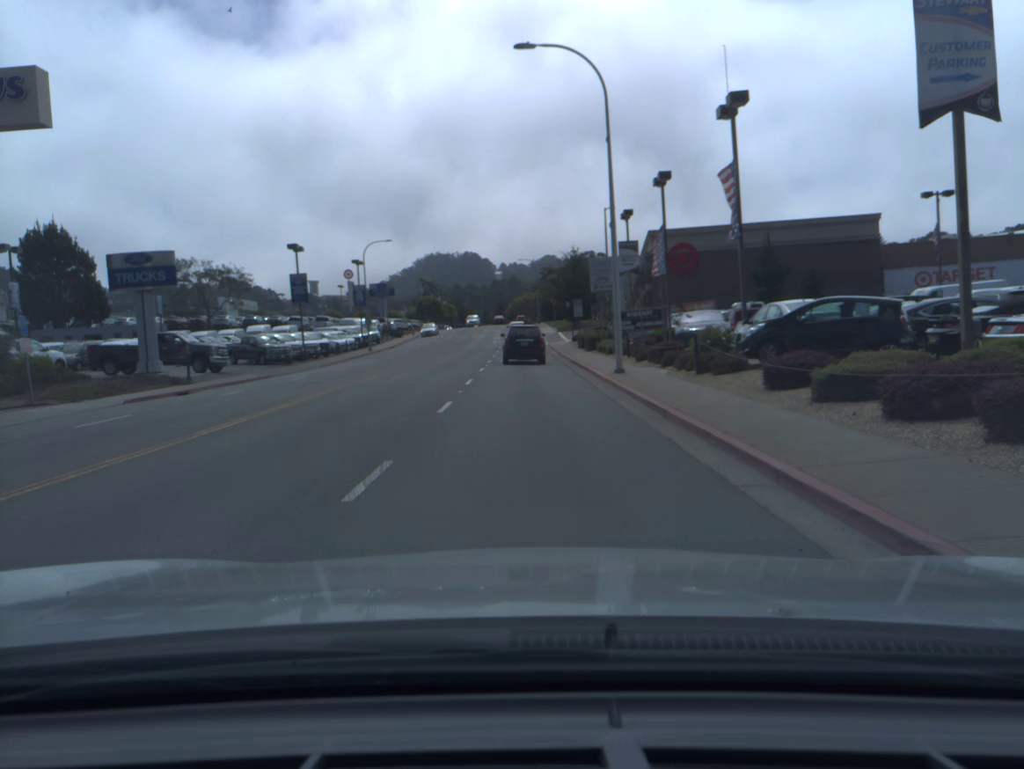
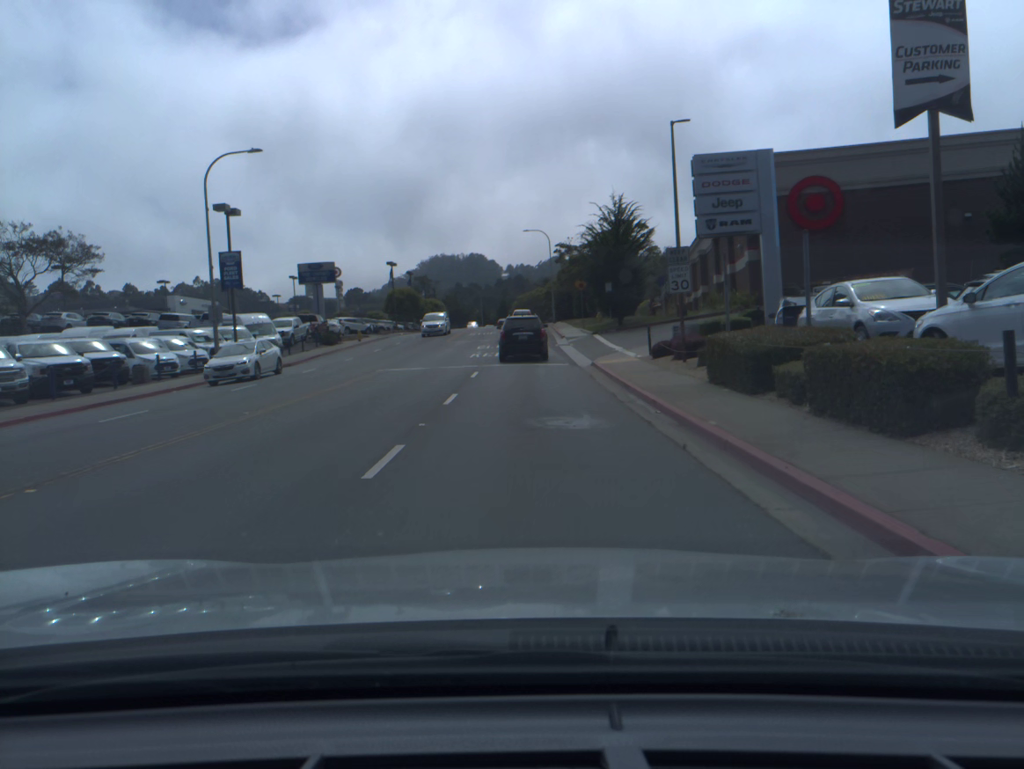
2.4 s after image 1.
(-0.3, +35.9) m; -1°
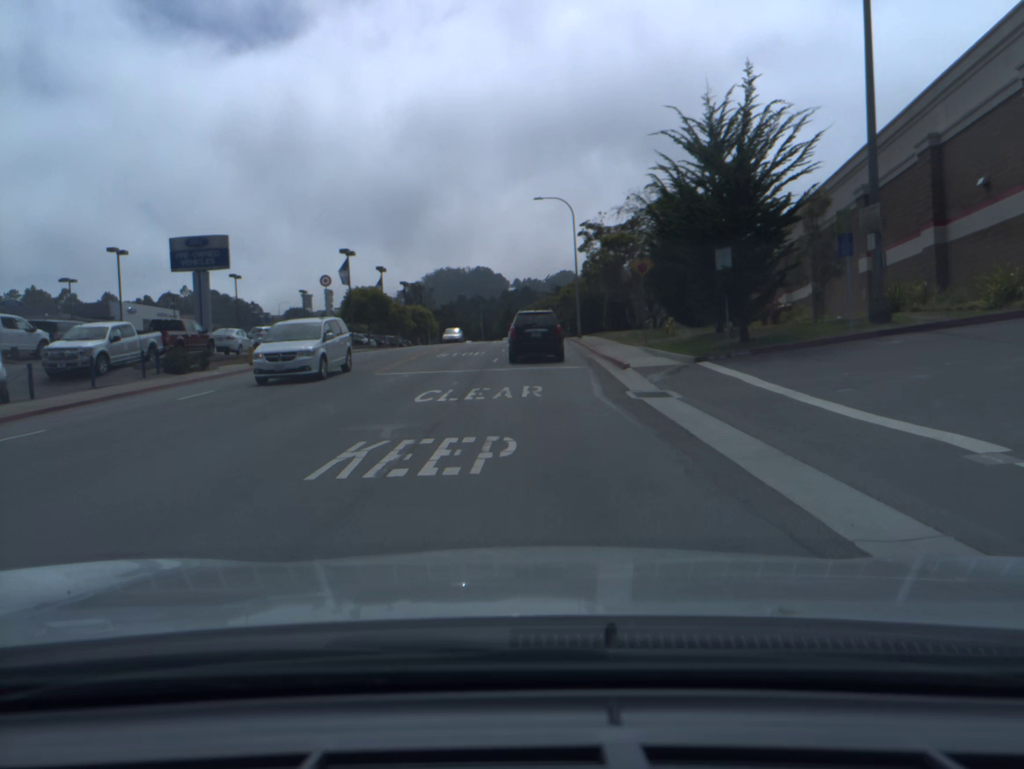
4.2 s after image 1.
(-0.3, +26.4) m; -1°
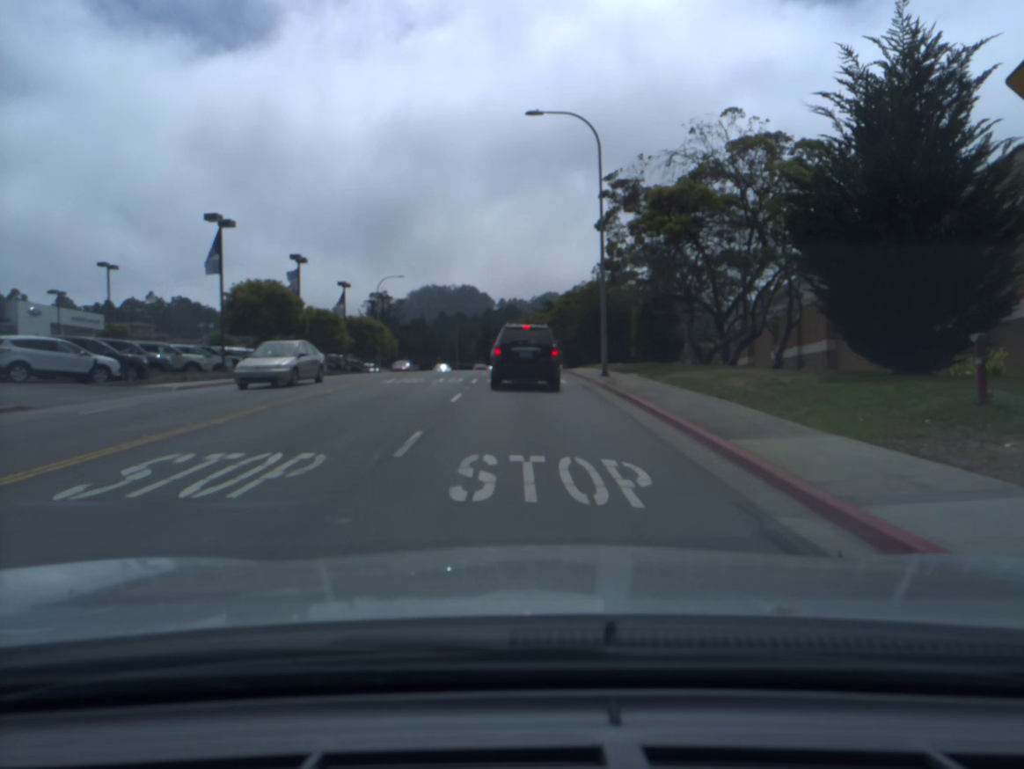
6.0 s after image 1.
(+0.3, +25.5) m; +1°
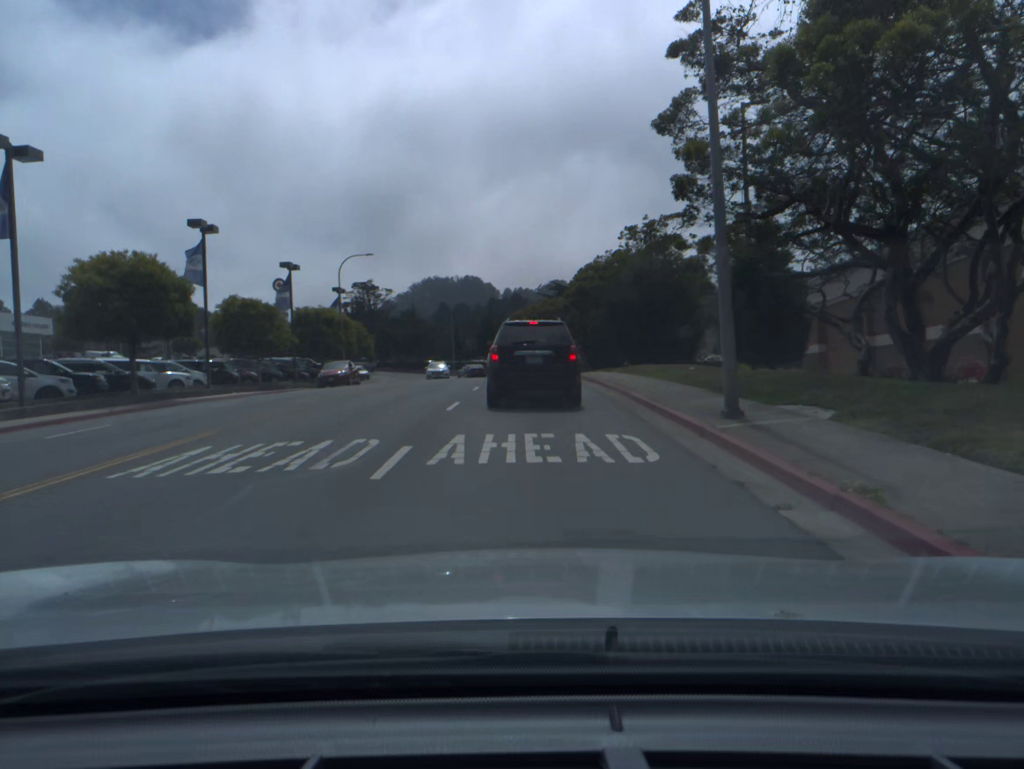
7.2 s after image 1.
(-0.1, +15.9) m; -1°
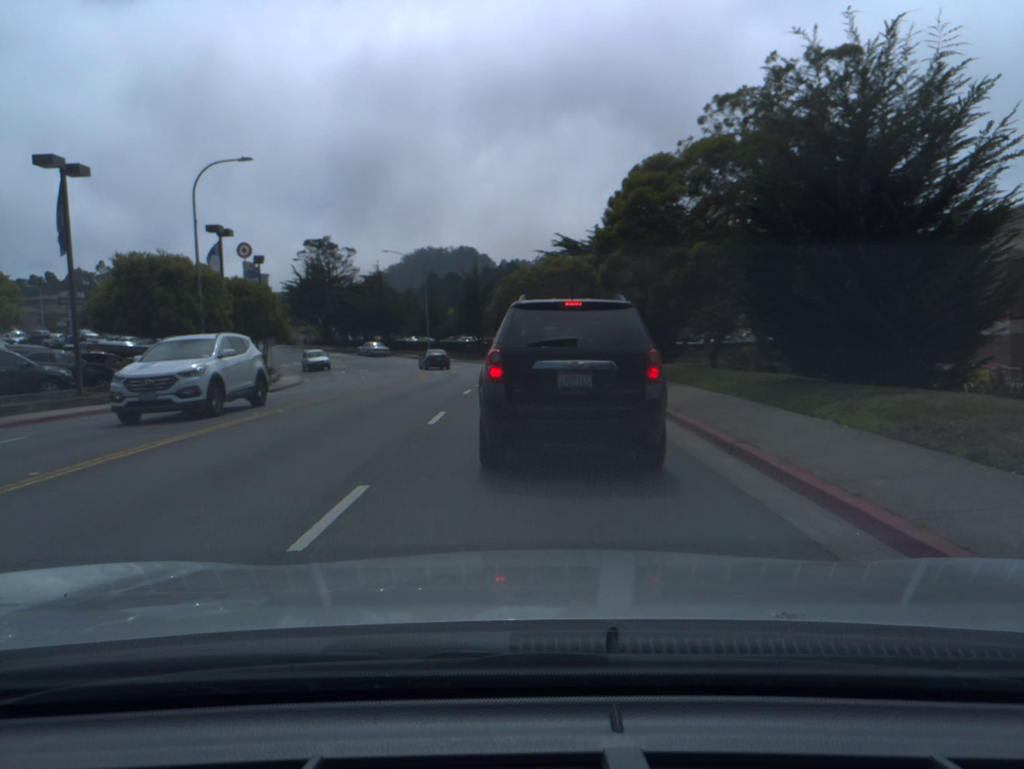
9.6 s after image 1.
(0.0, +24.9) m; 0°
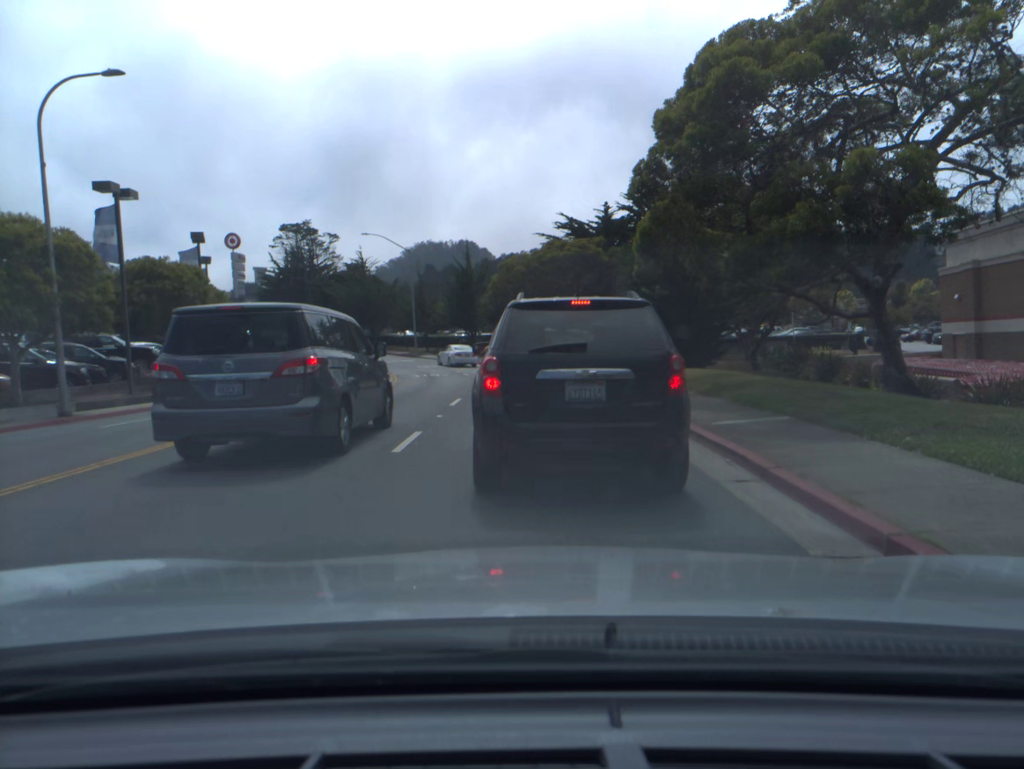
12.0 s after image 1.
(+0.1, +10.6) m; 0°
